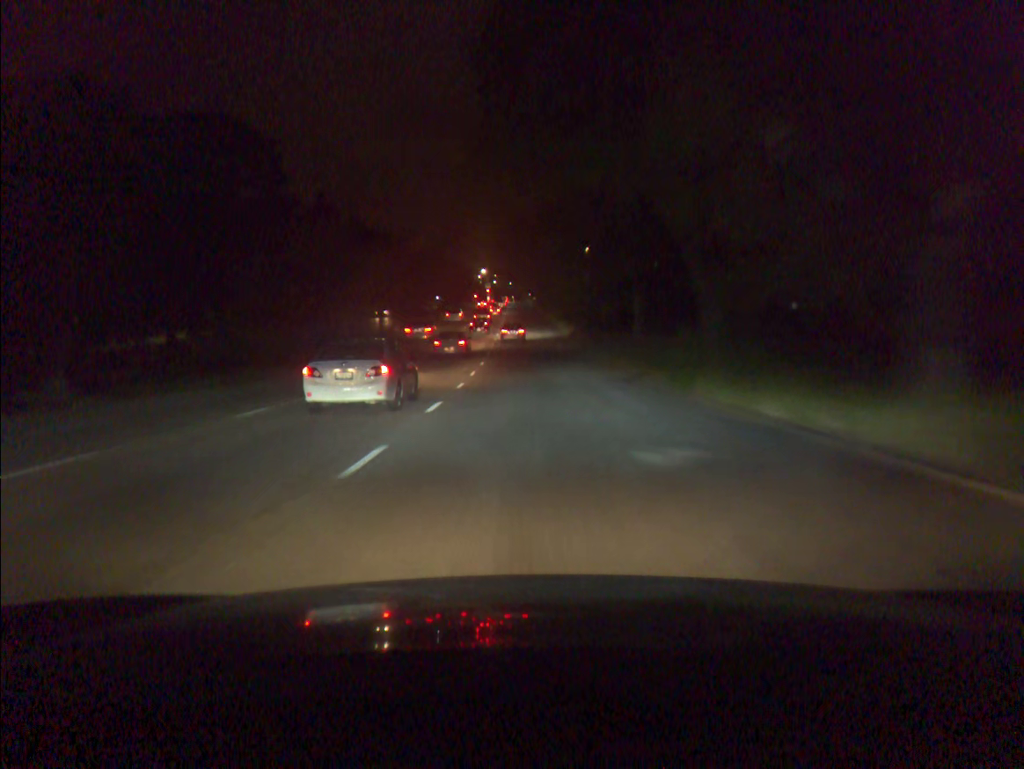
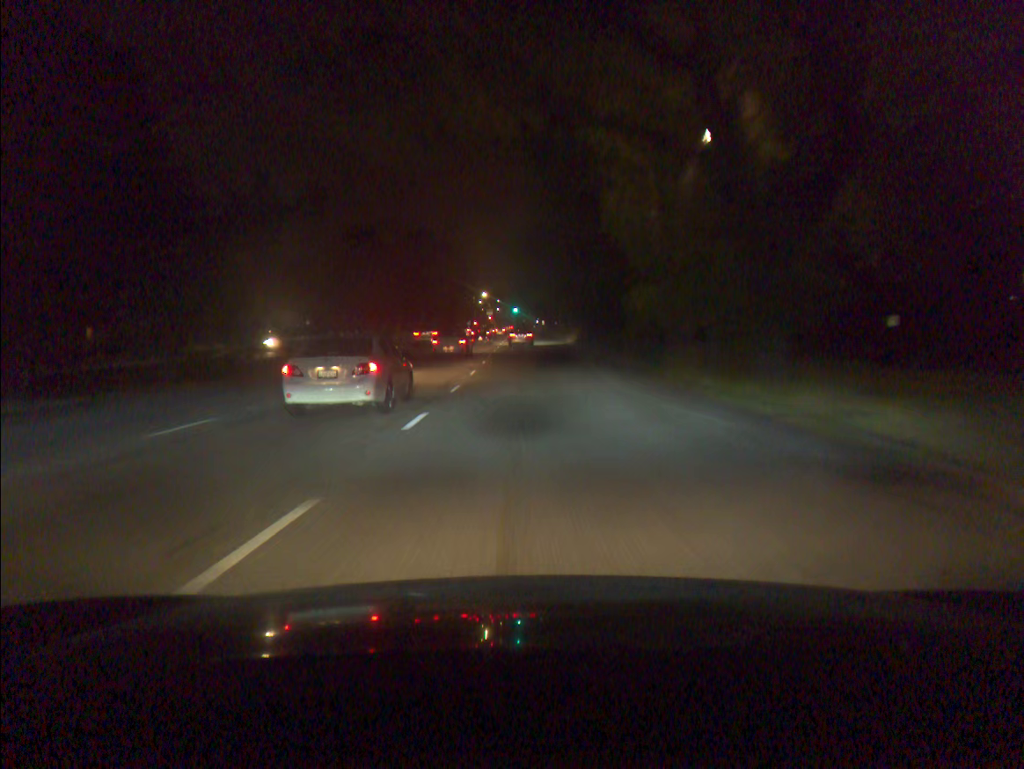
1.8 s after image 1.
(-0.1, +32.4) m; 0°
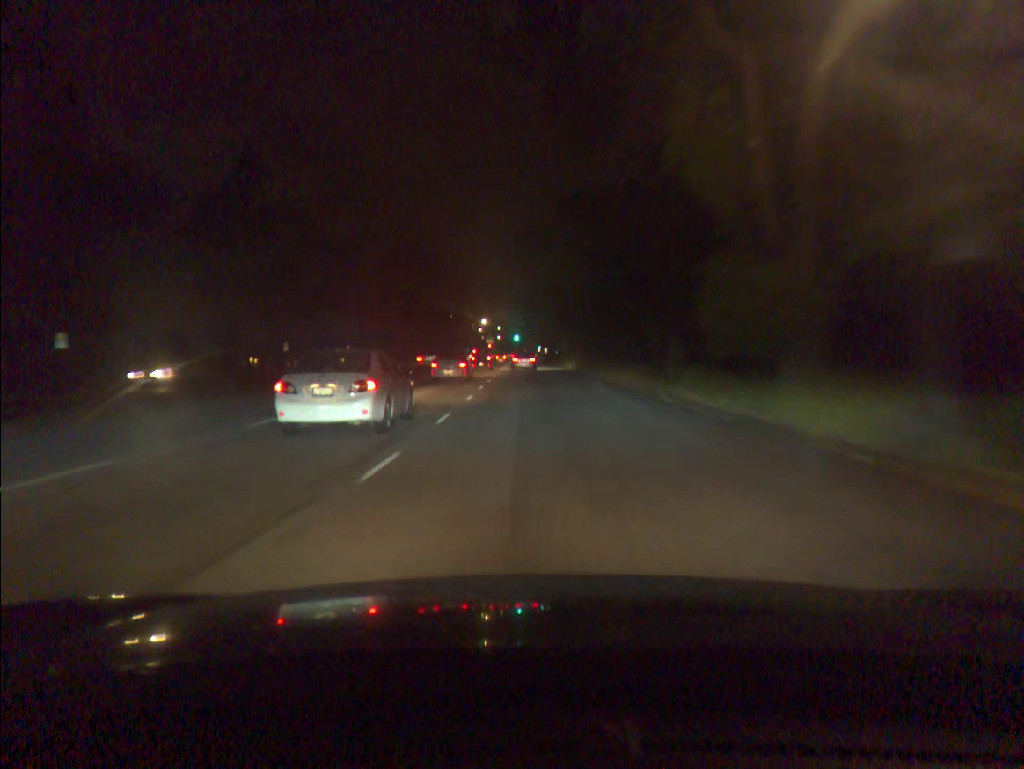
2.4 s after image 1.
(0.0, +10.6) m; 0°
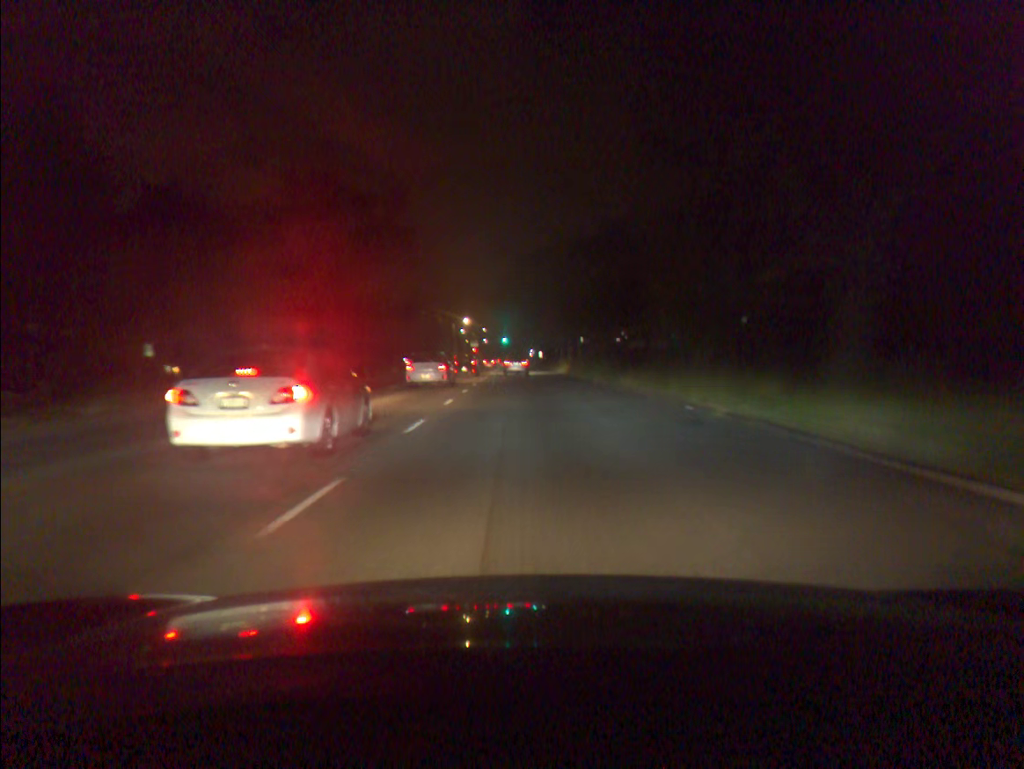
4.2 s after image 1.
(+0.2, +31.5) m; +1°
